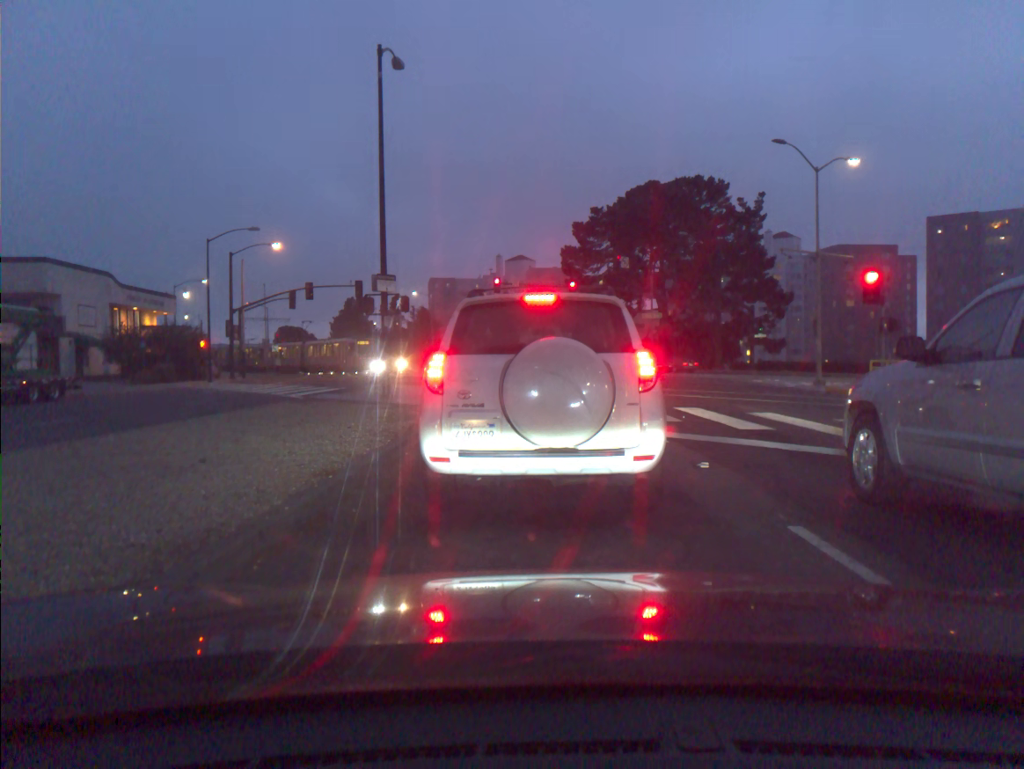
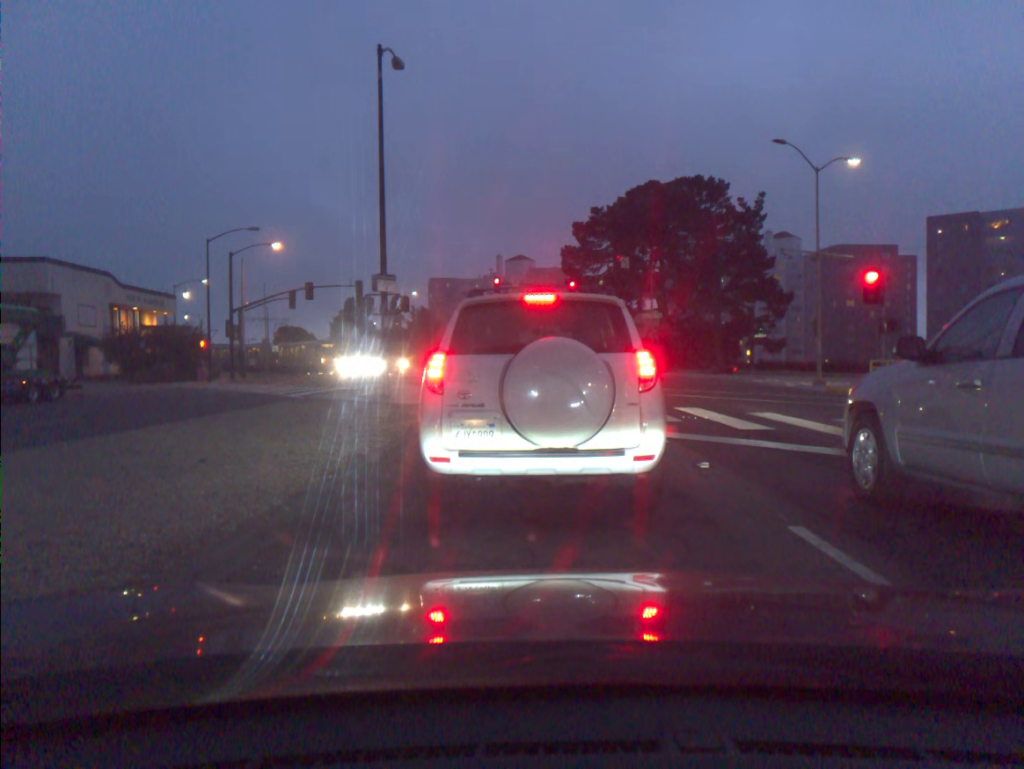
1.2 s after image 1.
(0.0, 0.0) m; 0°
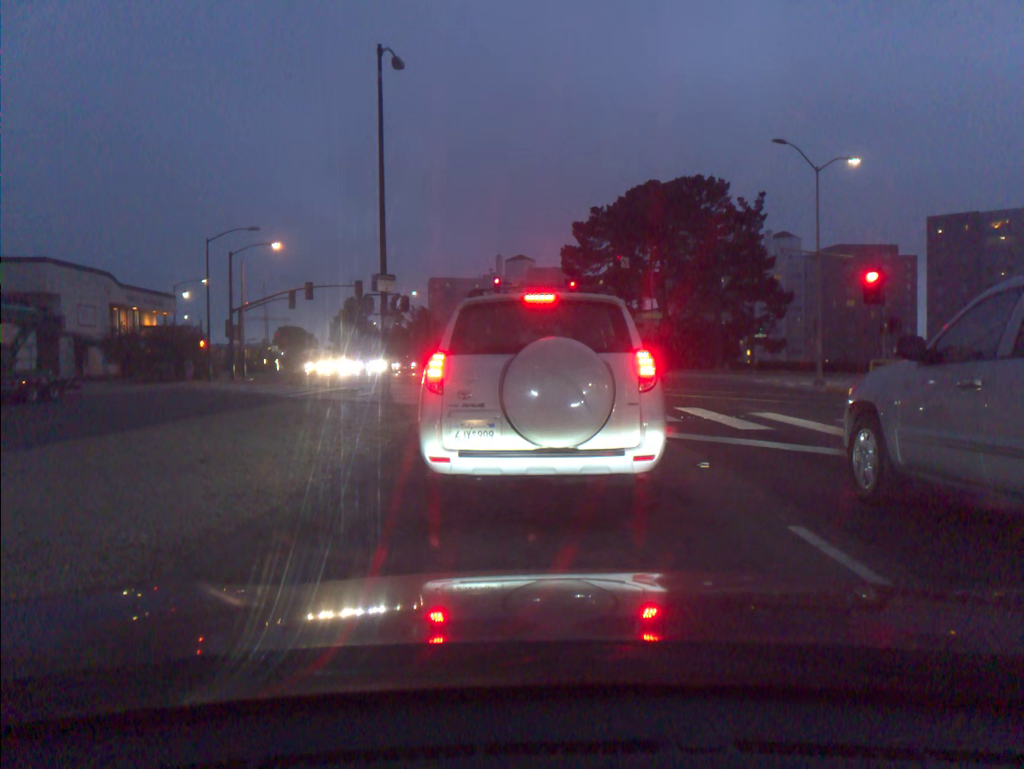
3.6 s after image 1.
(0.0, 0.0) m; 0°
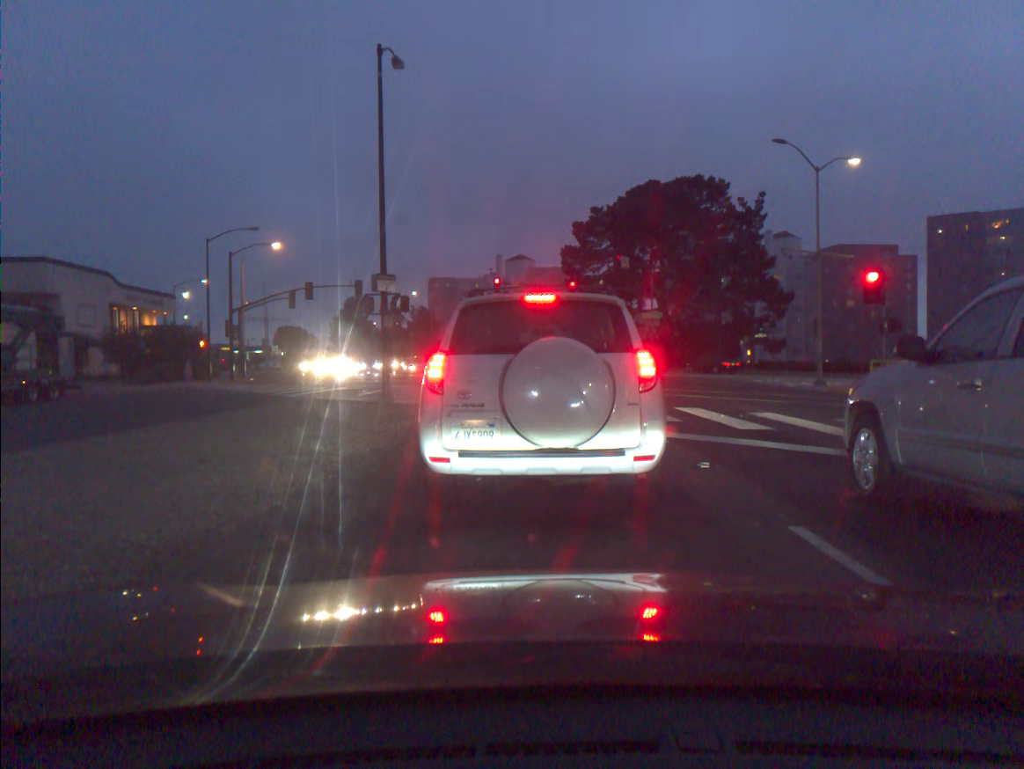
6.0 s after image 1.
(0.0, 0.0) m; 0°
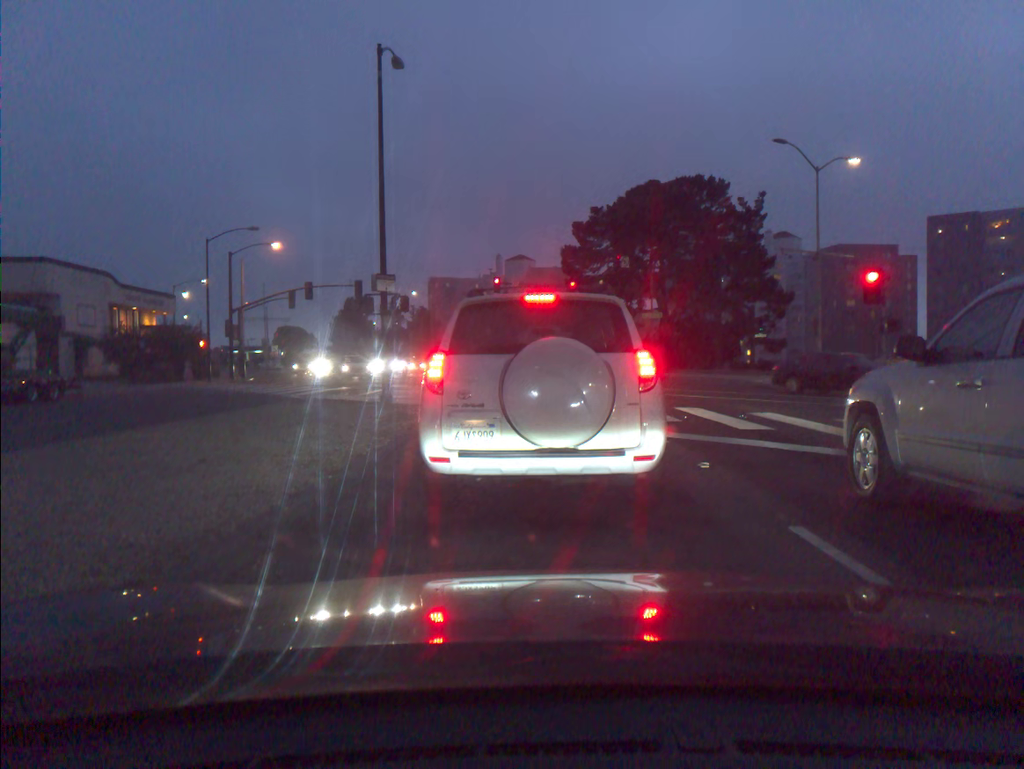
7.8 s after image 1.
(0.0, 0.0) m; 0°
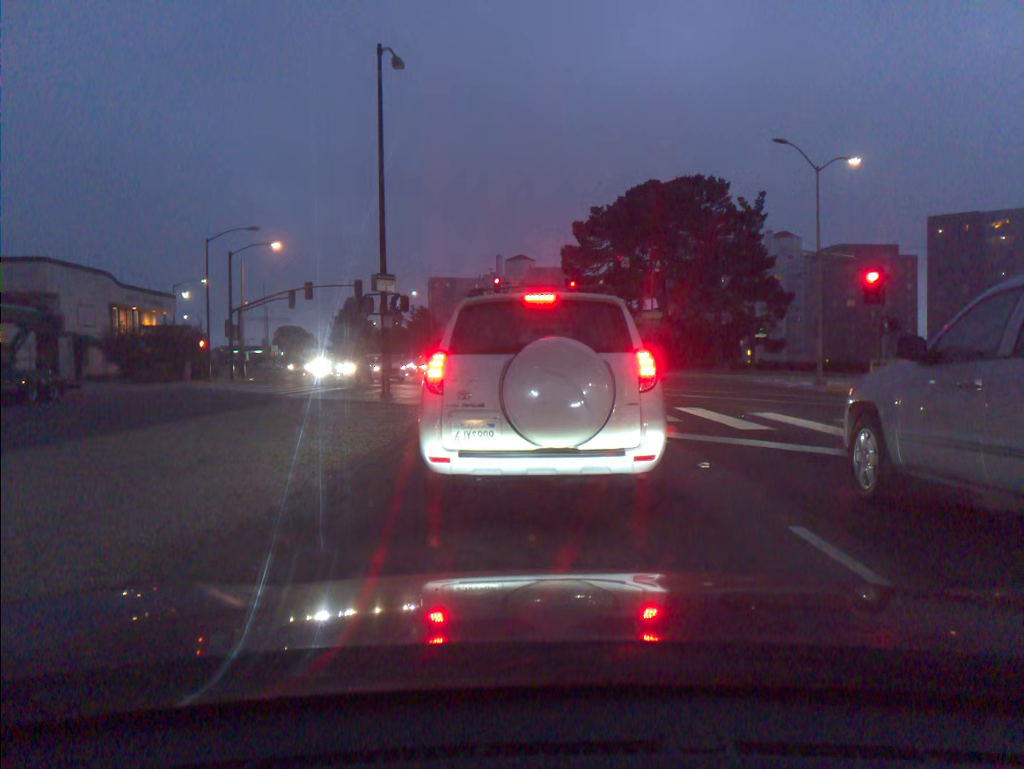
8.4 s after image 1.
(0.0, 0.0) m; 0°
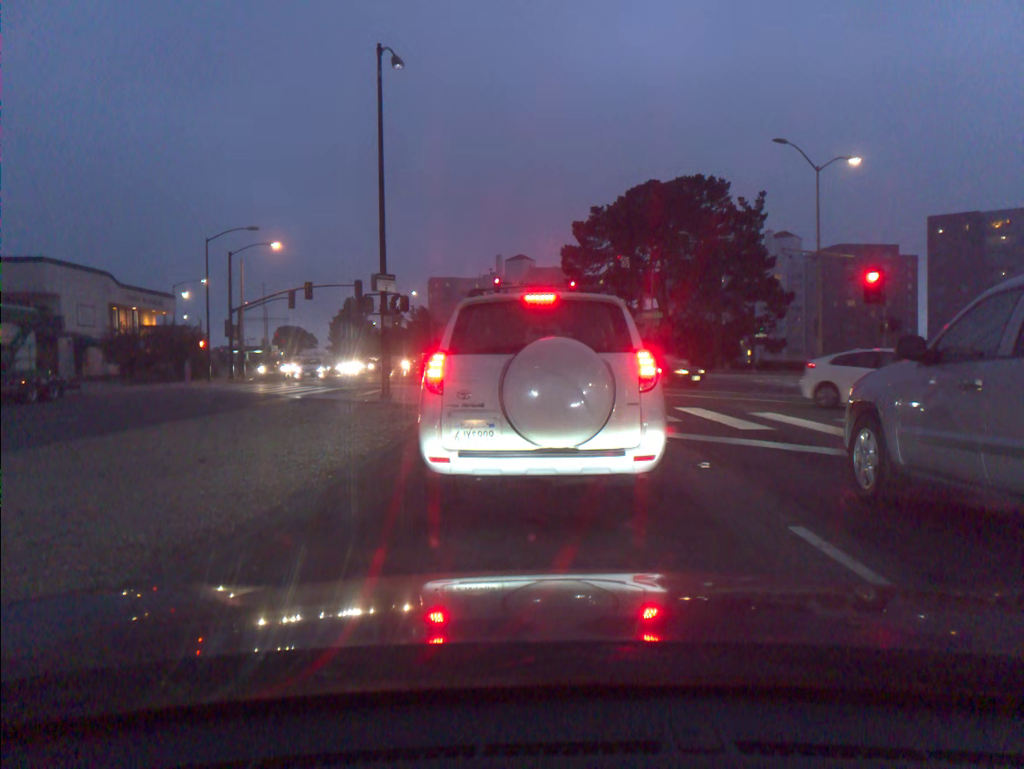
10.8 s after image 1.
(0.0, 0.0) m; 0°
